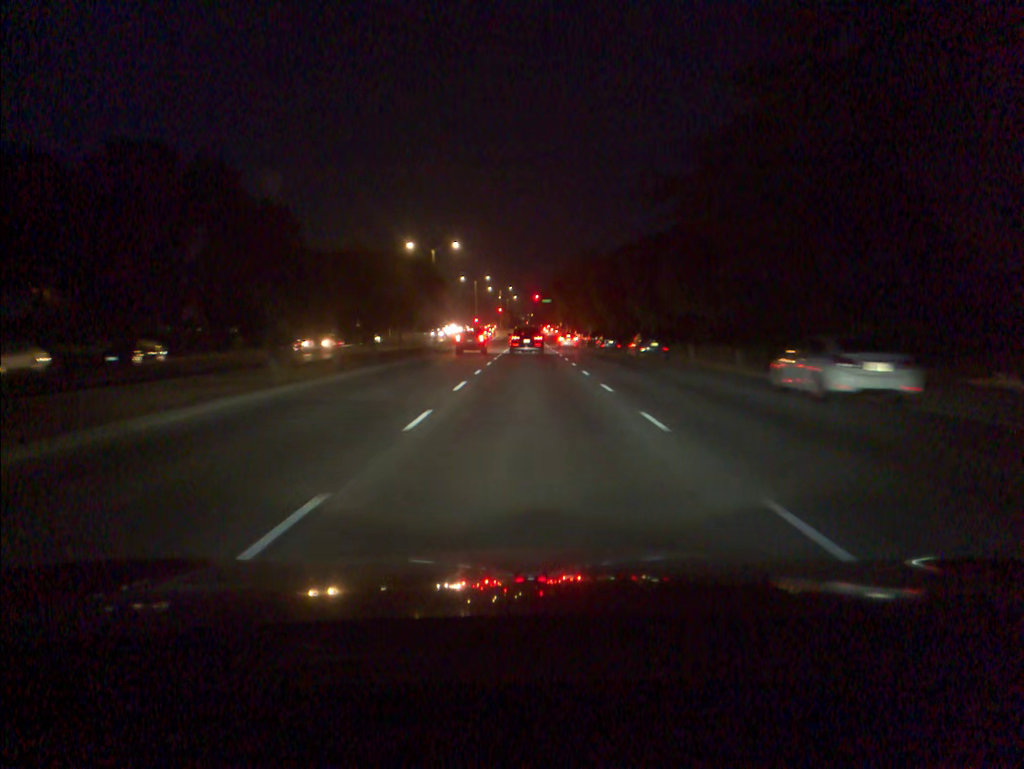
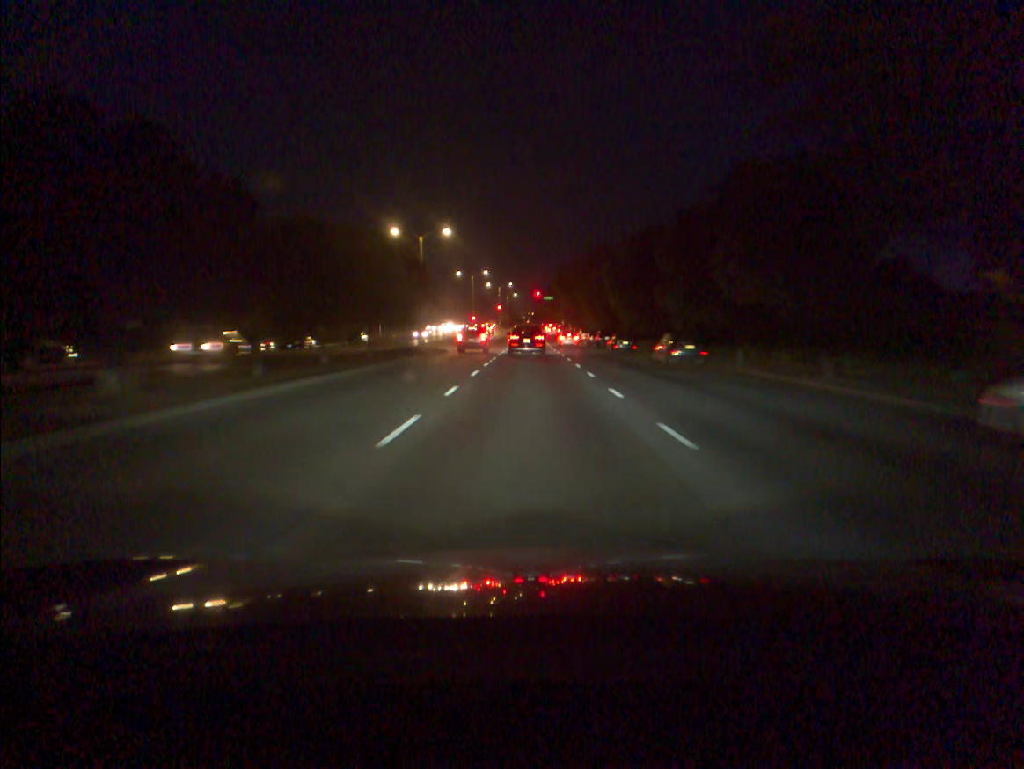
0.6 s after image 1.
(0.0, +9.2) m; 0°
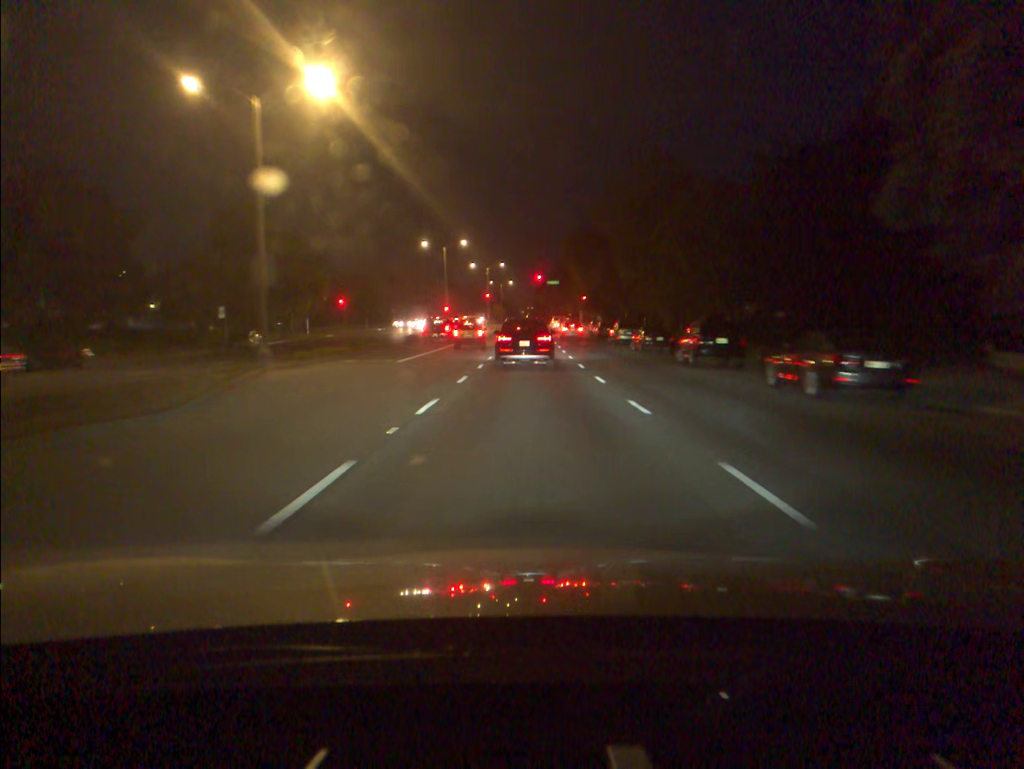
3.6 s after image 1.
(+0.1, +39.4) m; 0°
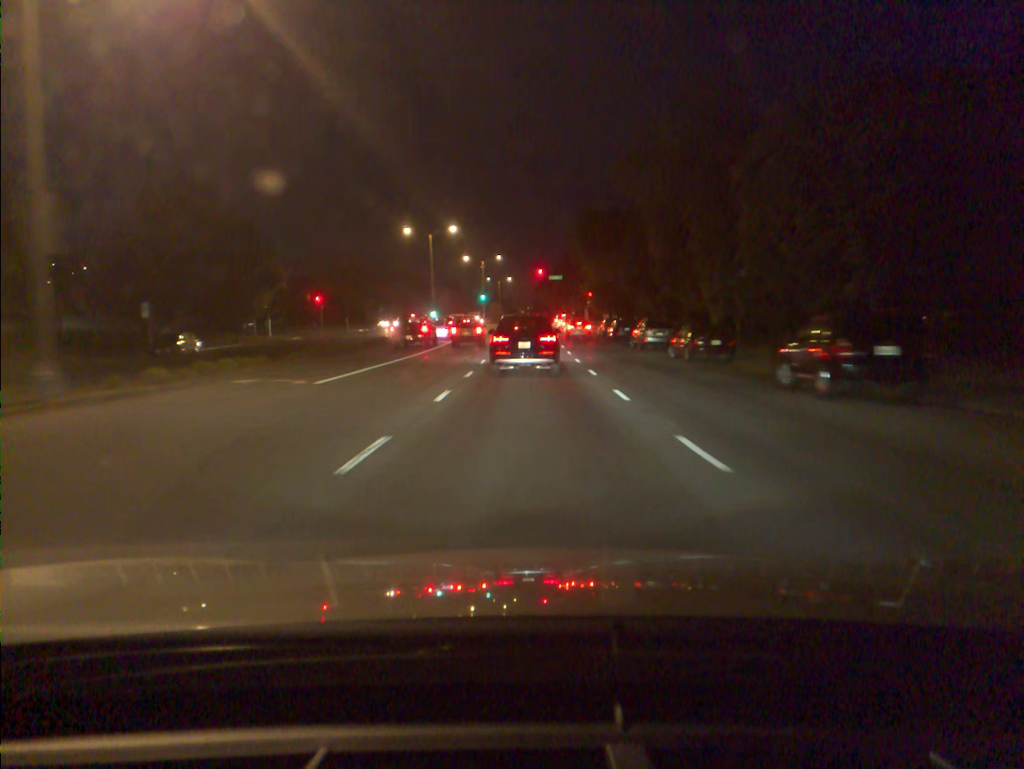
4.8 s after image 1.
(0.0, +12.4) m; 0°
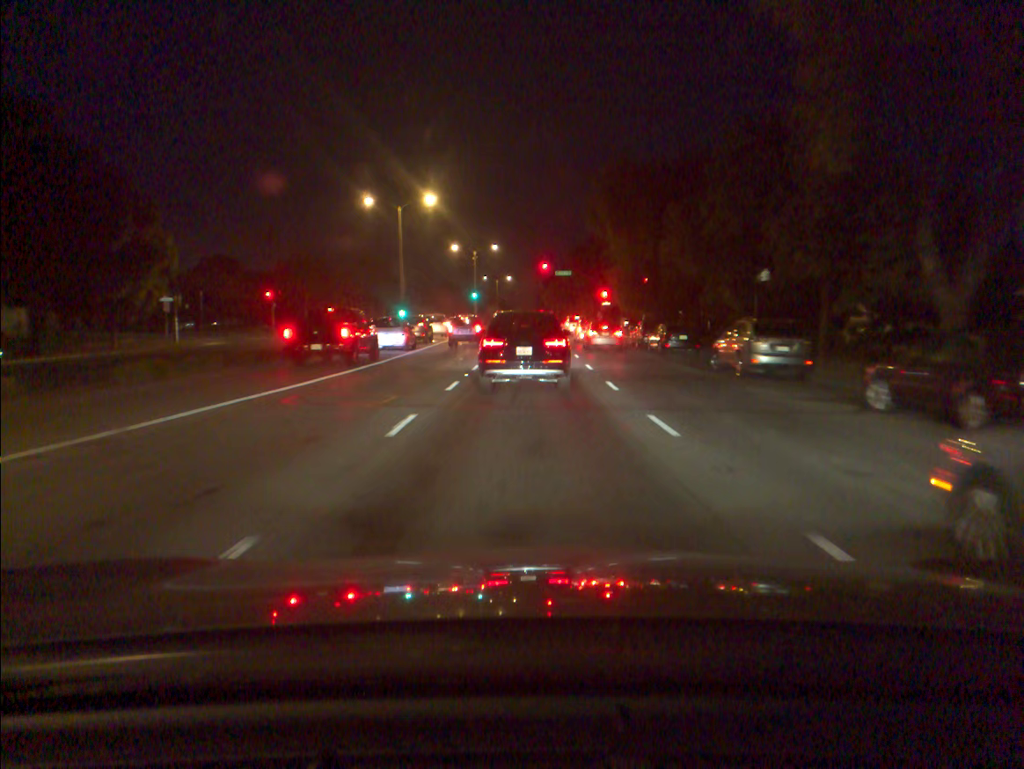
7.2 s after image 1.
(-0.1, +19.4) m; -1°
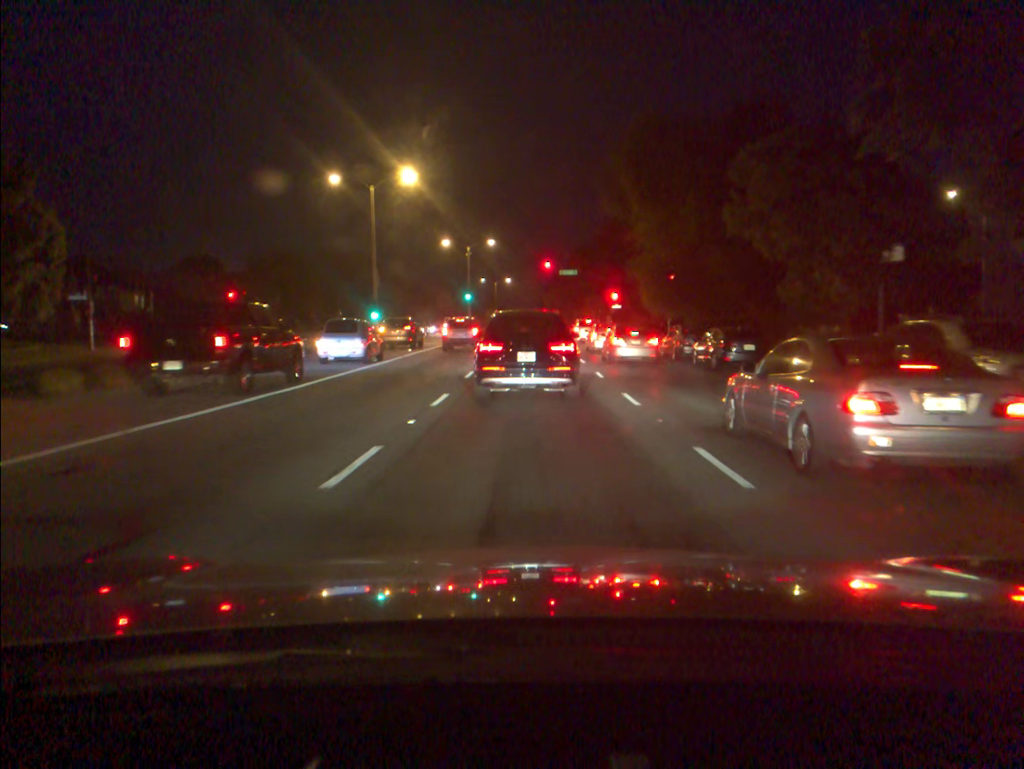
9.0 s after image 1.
(0.0, +10.4) m; 0°
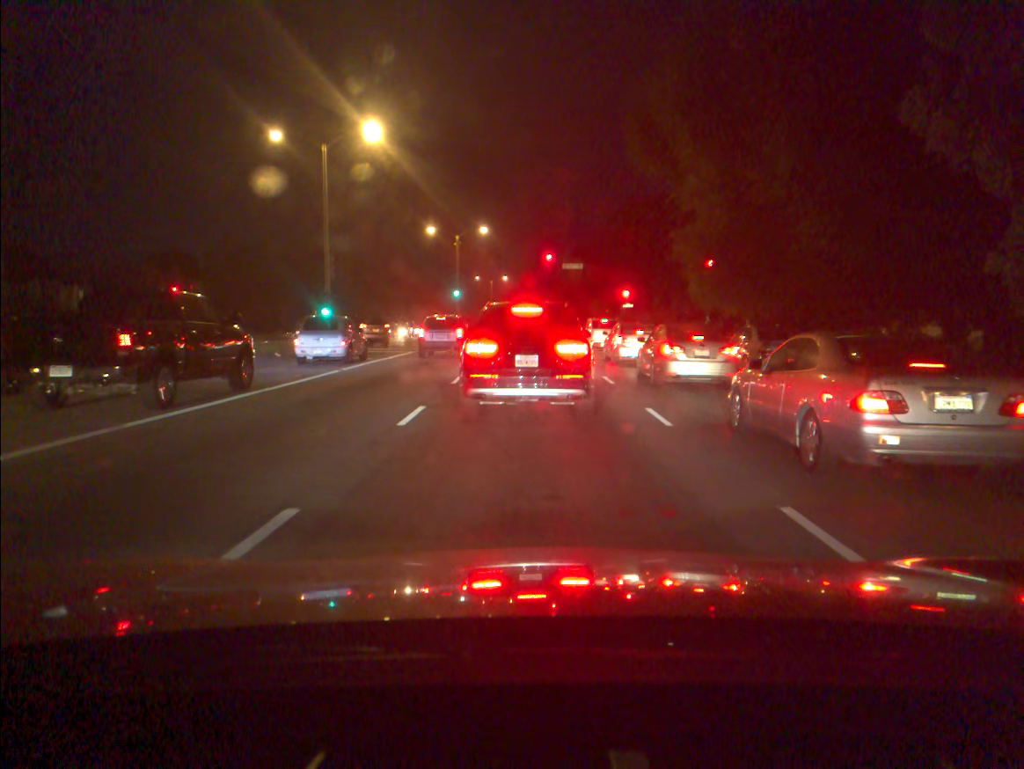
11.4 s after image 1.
(0.0, +10.5) m; 0°
